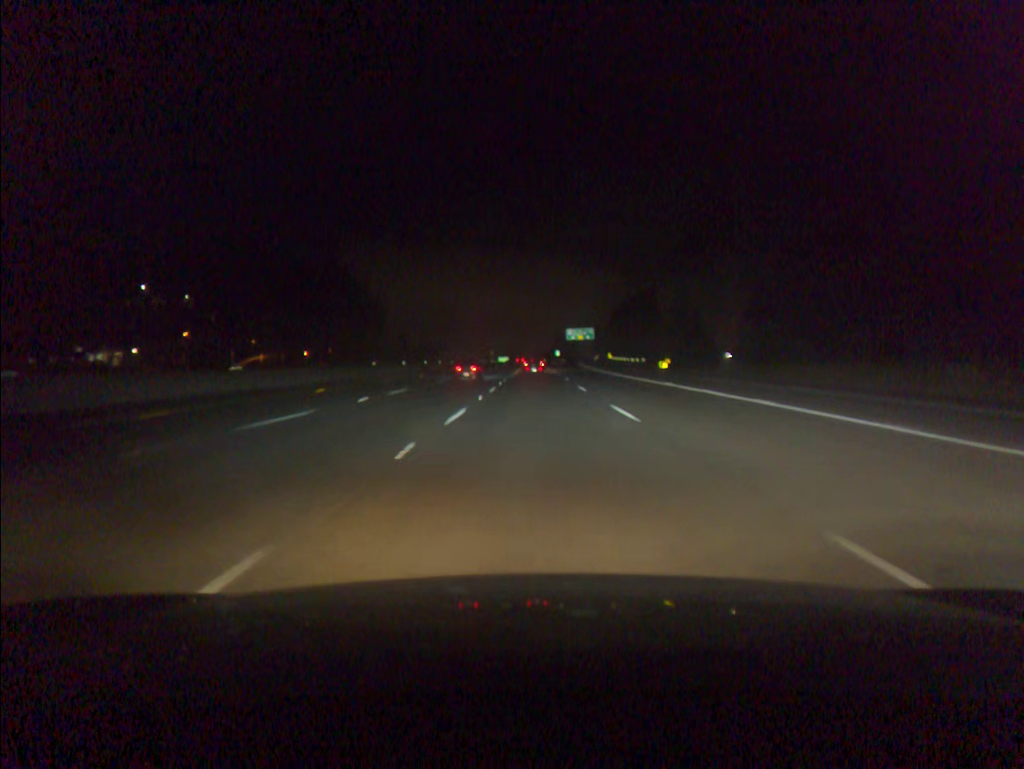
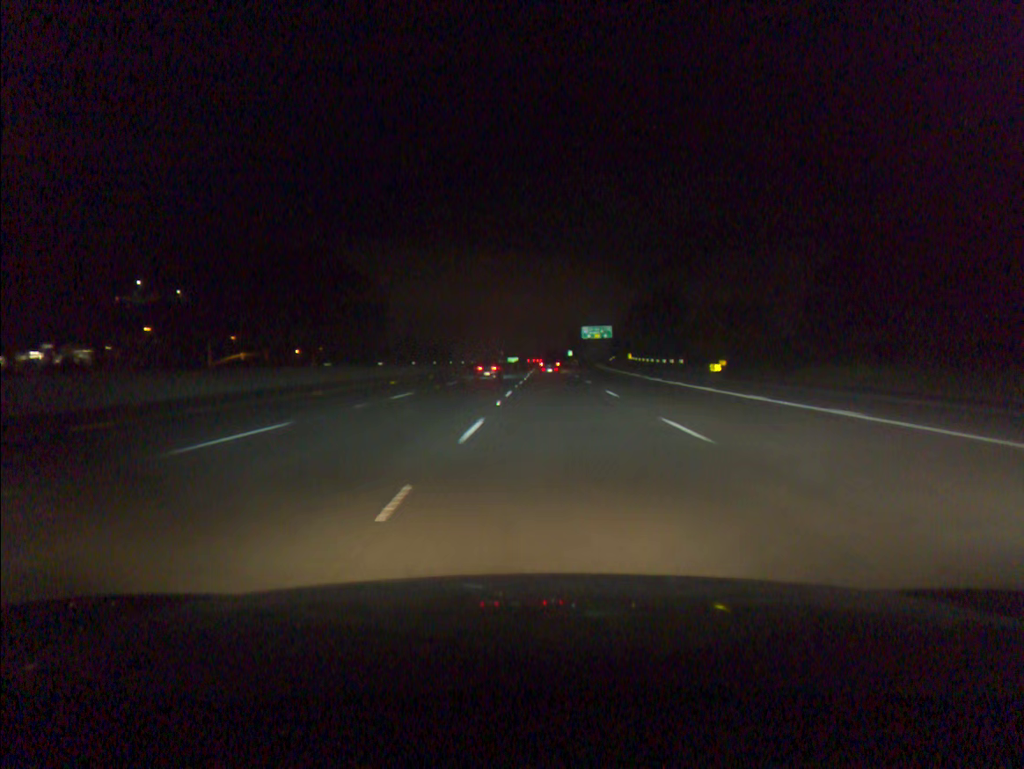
(-0.1, +18.1) m; -1°
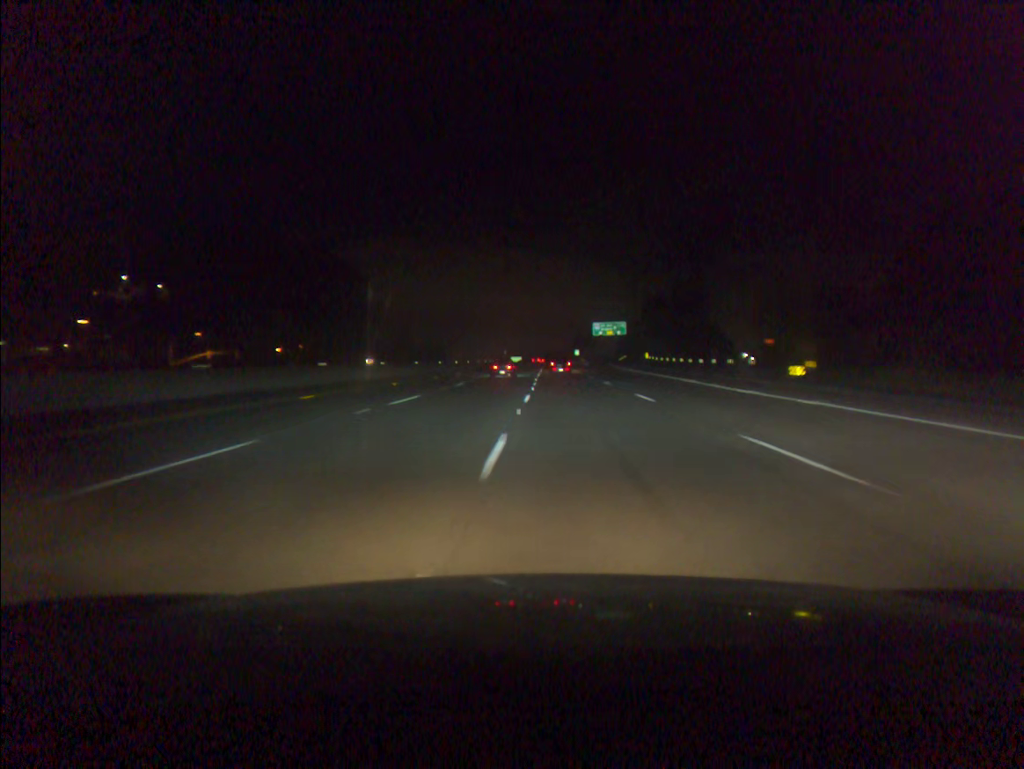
(-0.1, +18.1) m; 0°
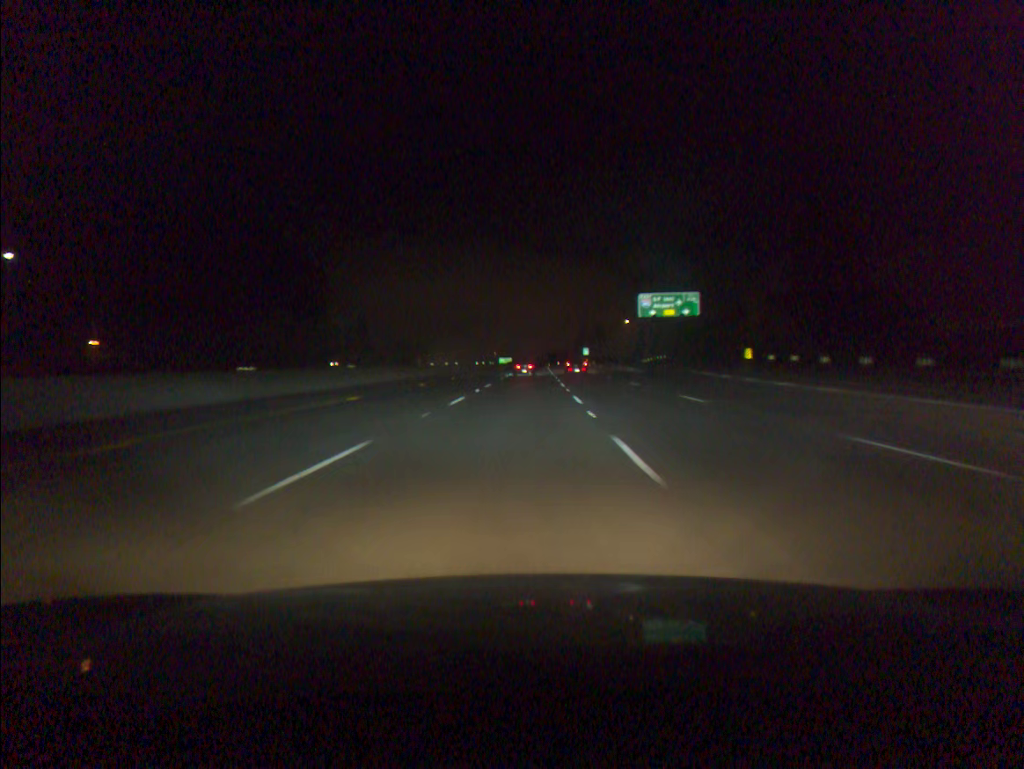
(+0.7, +73.3) m; +1°
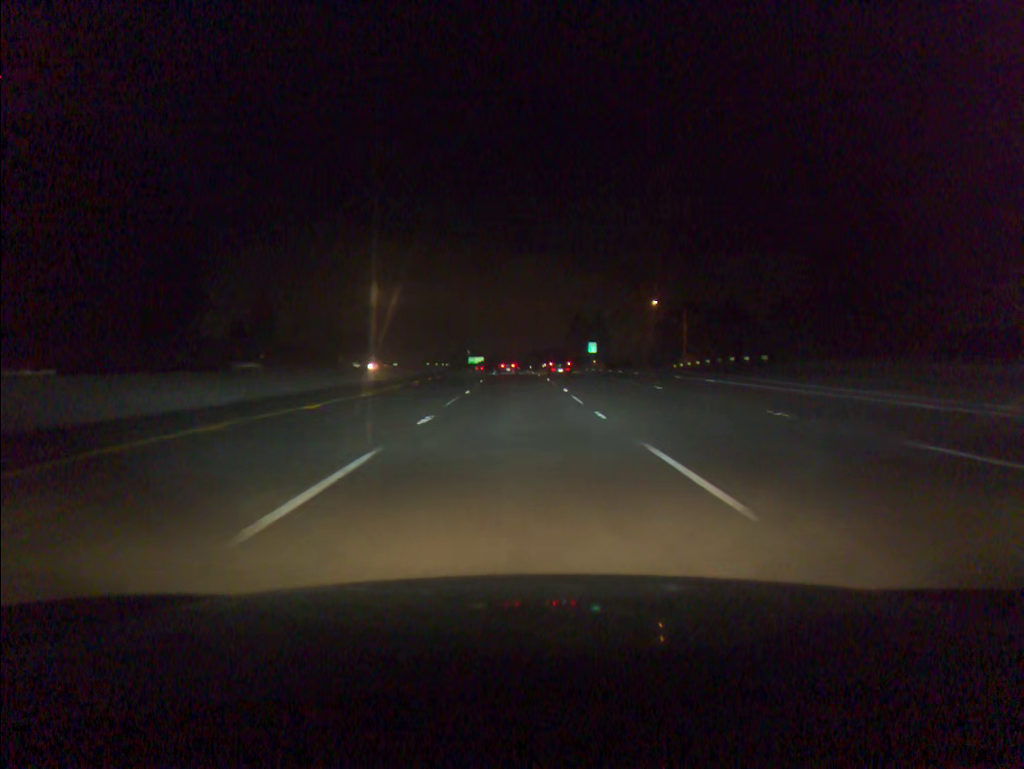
(+1.2, +74.7) m; +2°
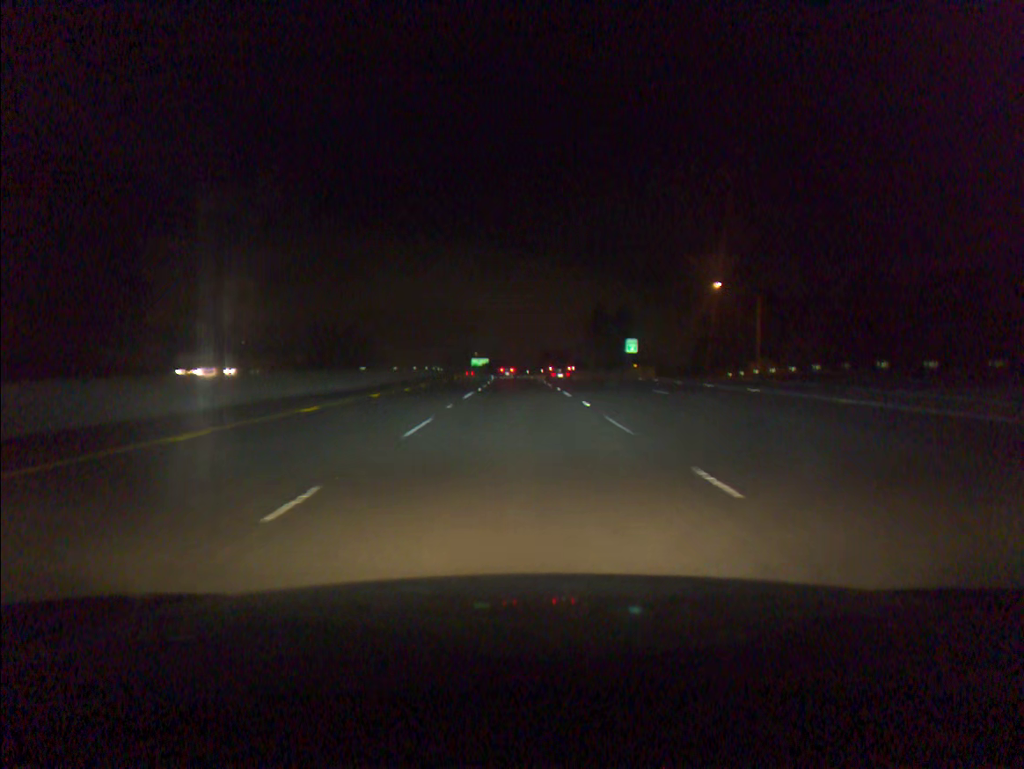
(-0.2, +37.5) m; -1°
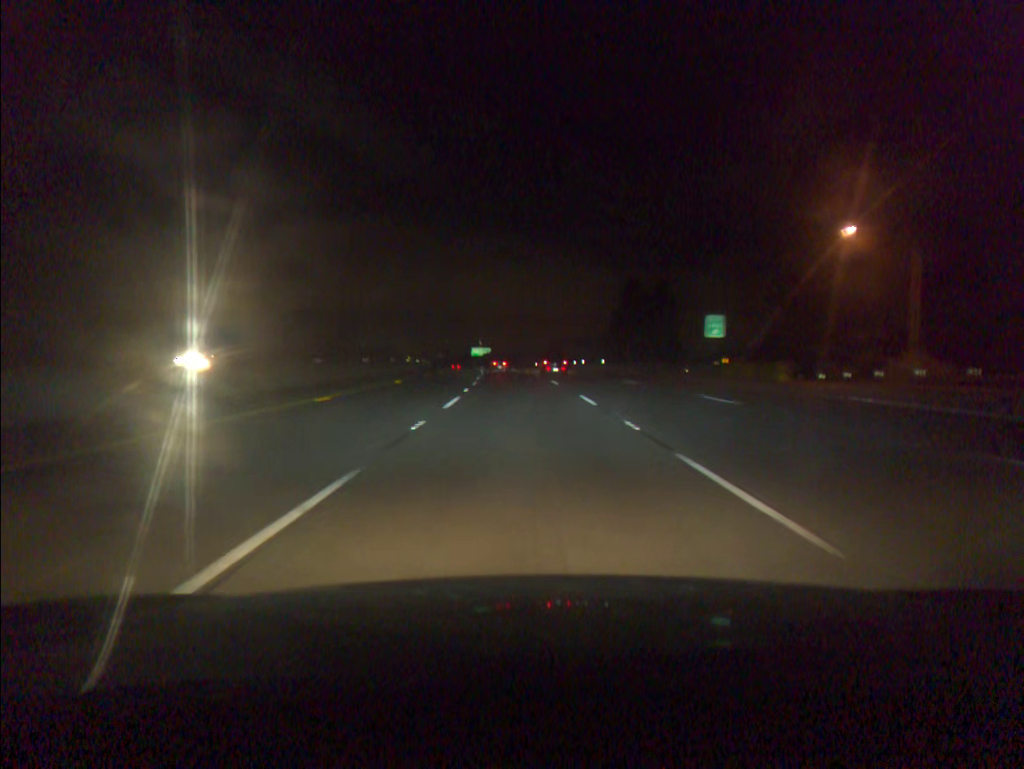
(-0.2, +37.4) m; -1°
